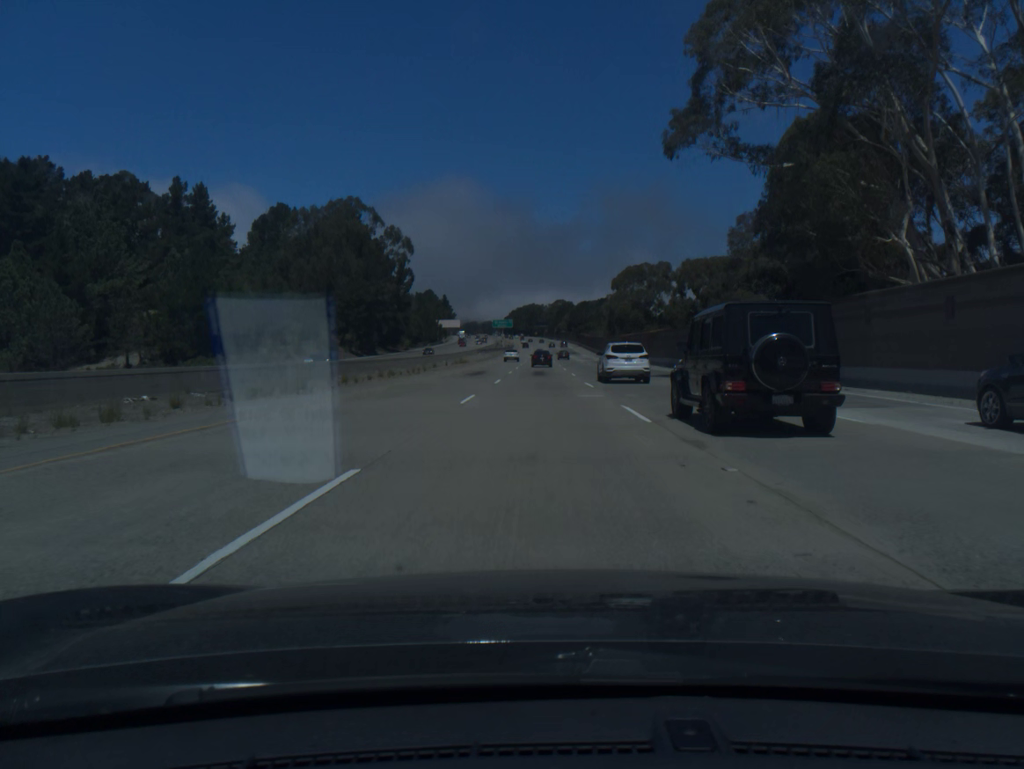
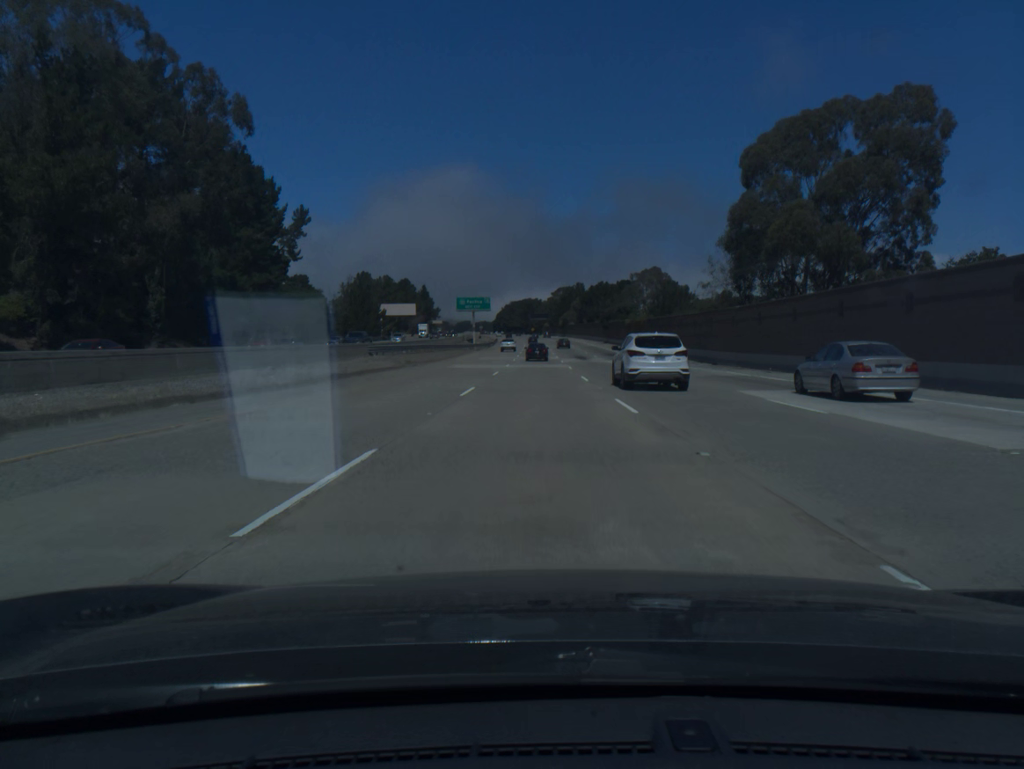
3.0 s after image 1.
(+0.3, +101.1) m; 0°
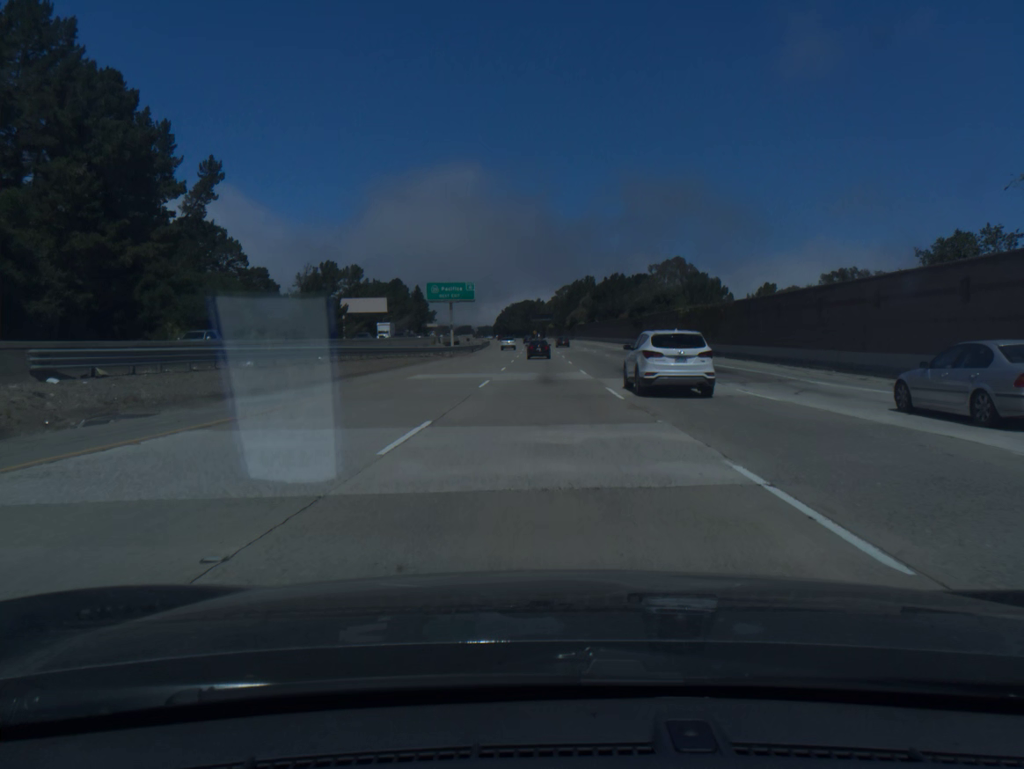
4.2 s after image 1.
(0.0, +39.9) m; 0°
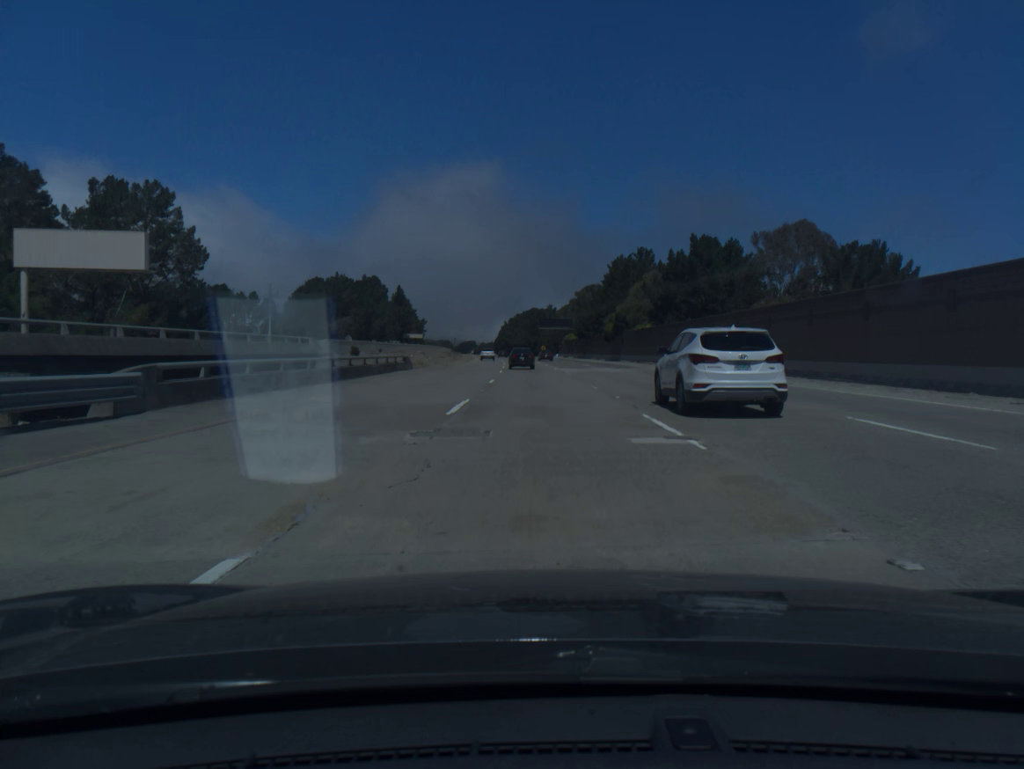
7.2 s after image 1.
(-0.1, +96.4) m; -1°
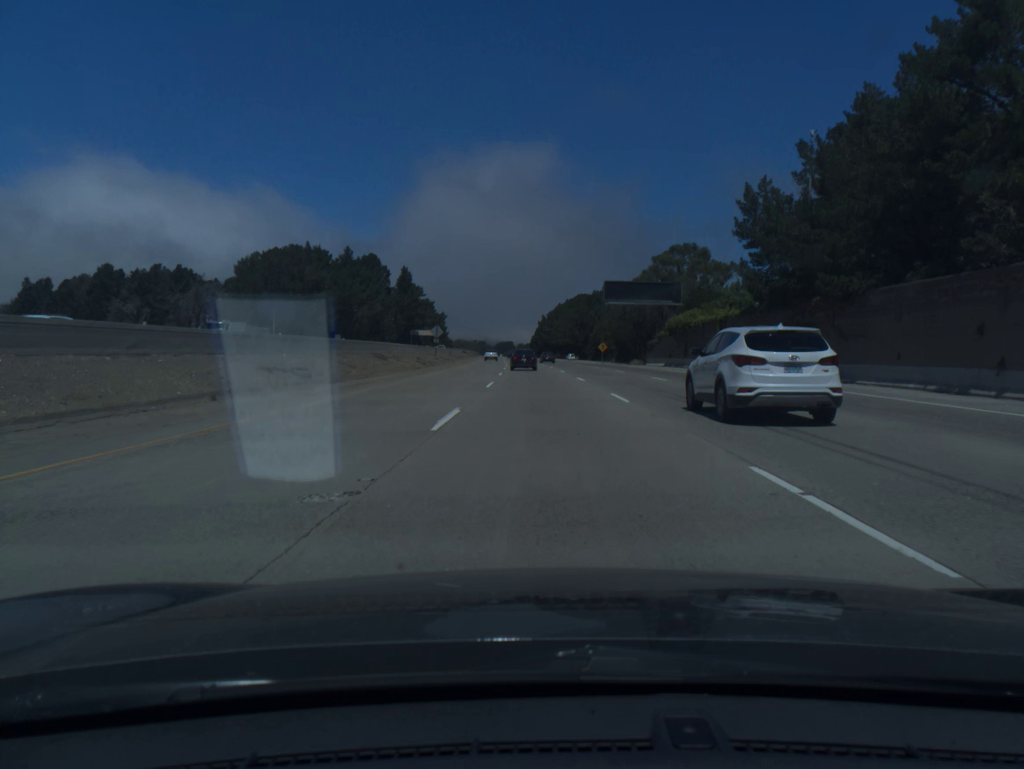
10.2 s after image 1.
(-2.4, +92.6) m; -3°
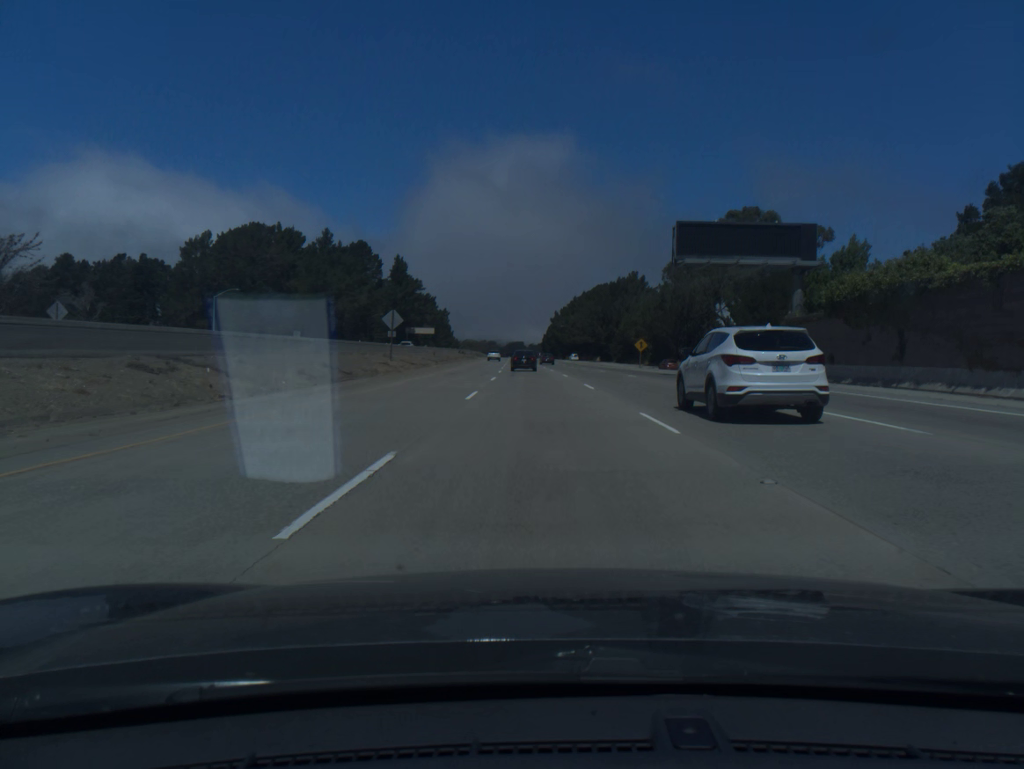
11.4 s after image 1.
(-0.2, +36.2) m; -1°
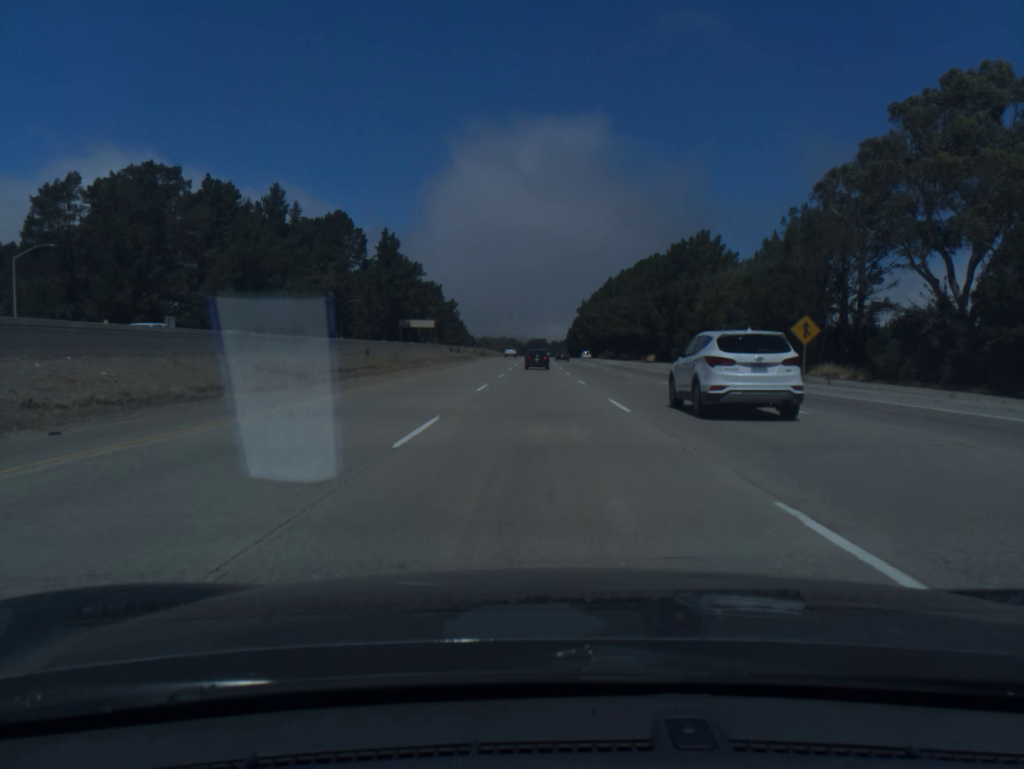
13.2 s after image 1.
(-0.8, +53.9) m; -2°
